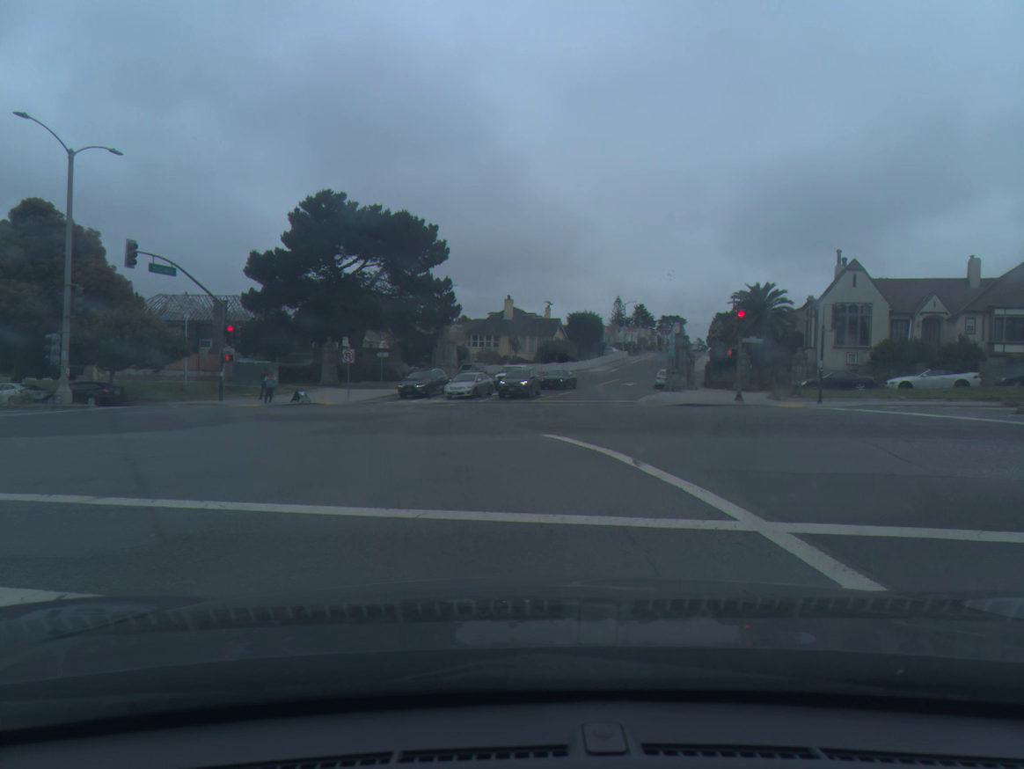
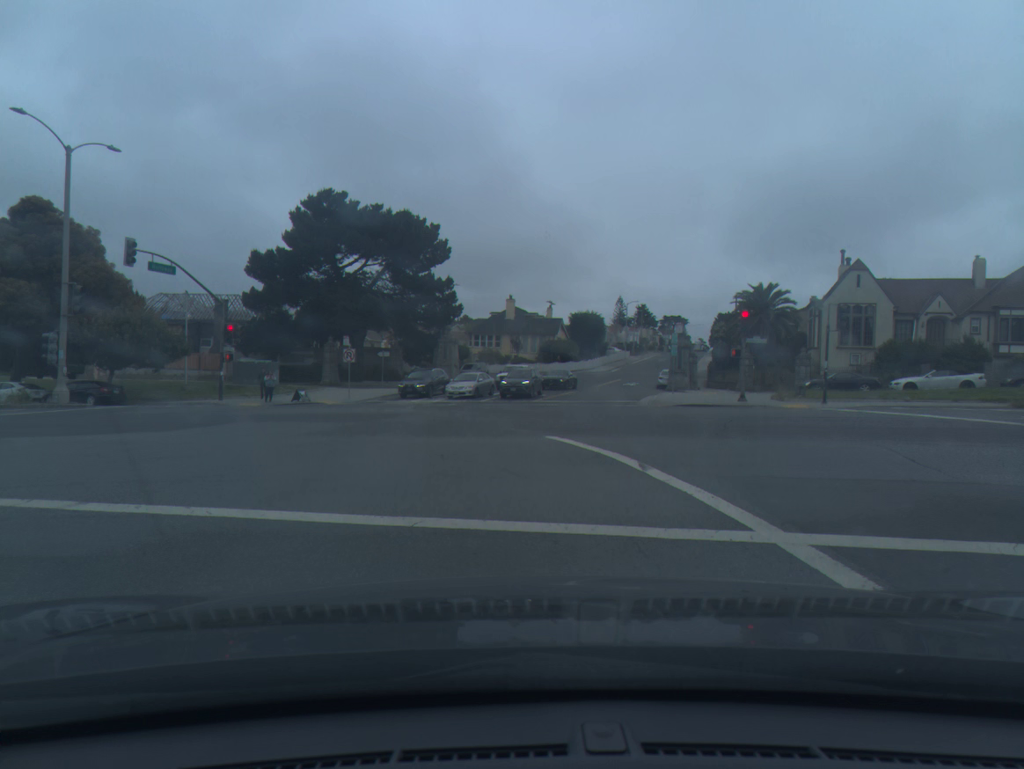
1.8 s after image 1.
(0.0, +0.3) m; 0°
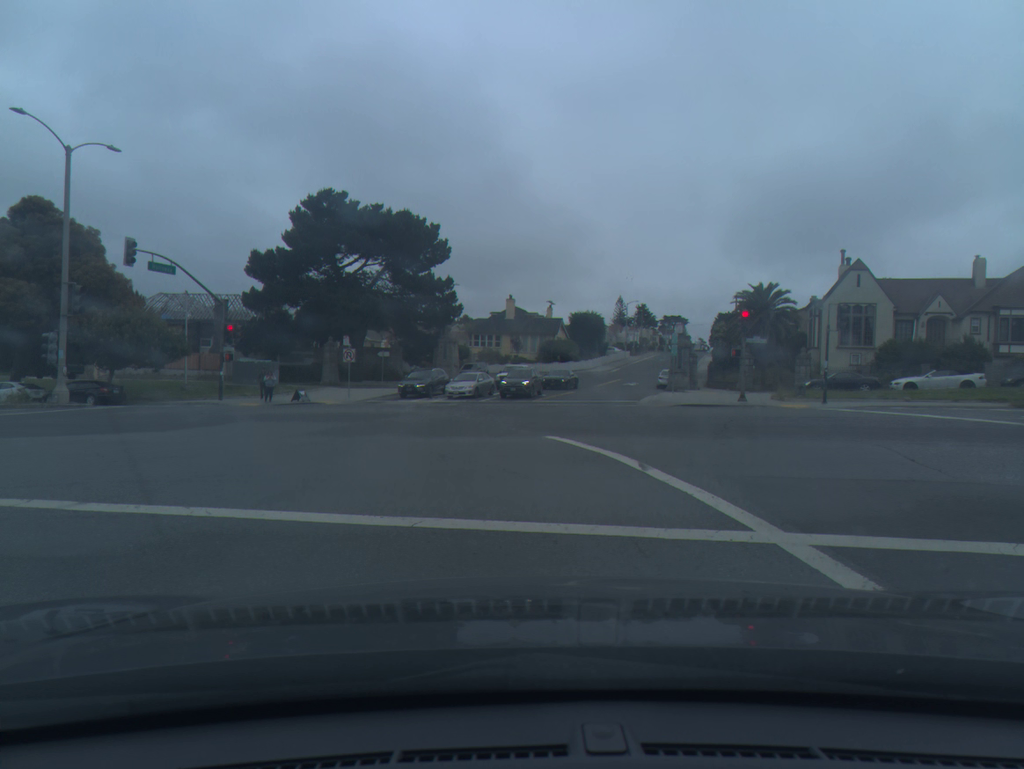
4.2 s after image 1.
(0.0, 0.0) m; 0°
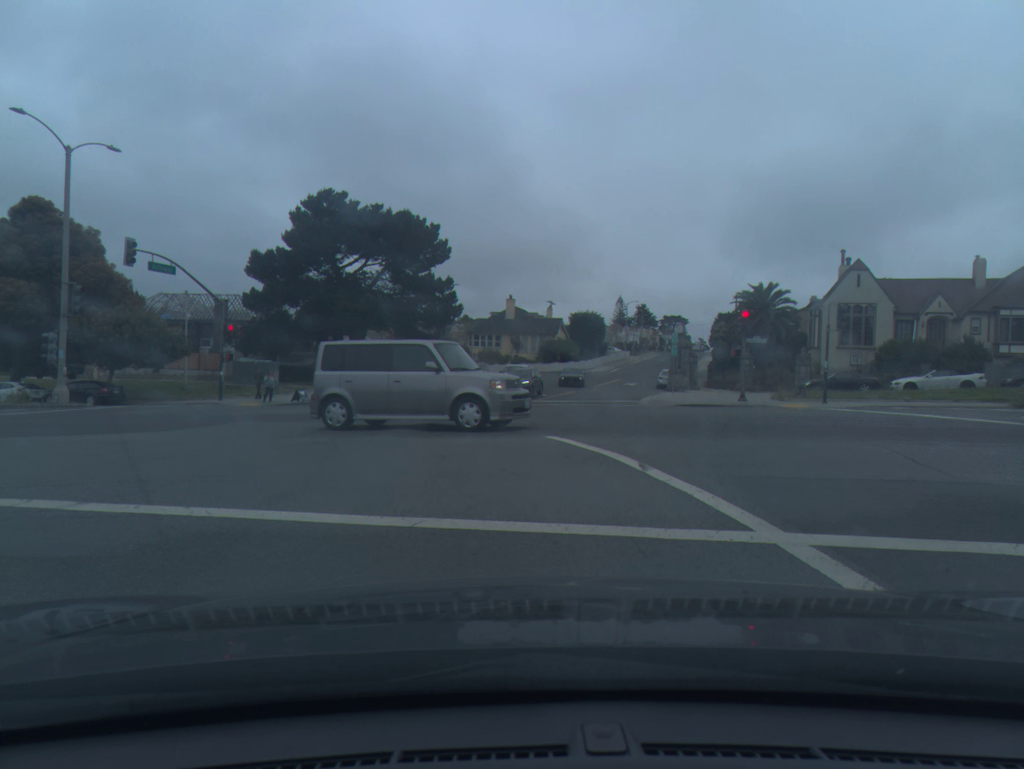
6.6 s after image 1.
(0.0, 0.0) m; 0°
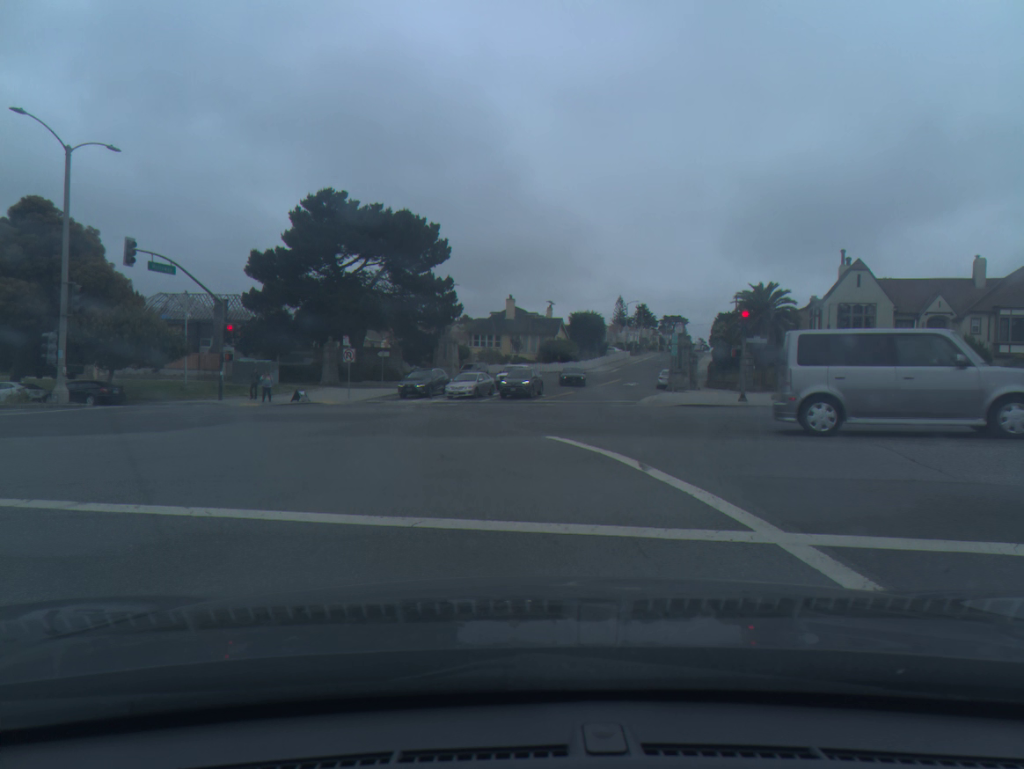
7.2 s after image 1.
(0.0, 0.0) m; 0°
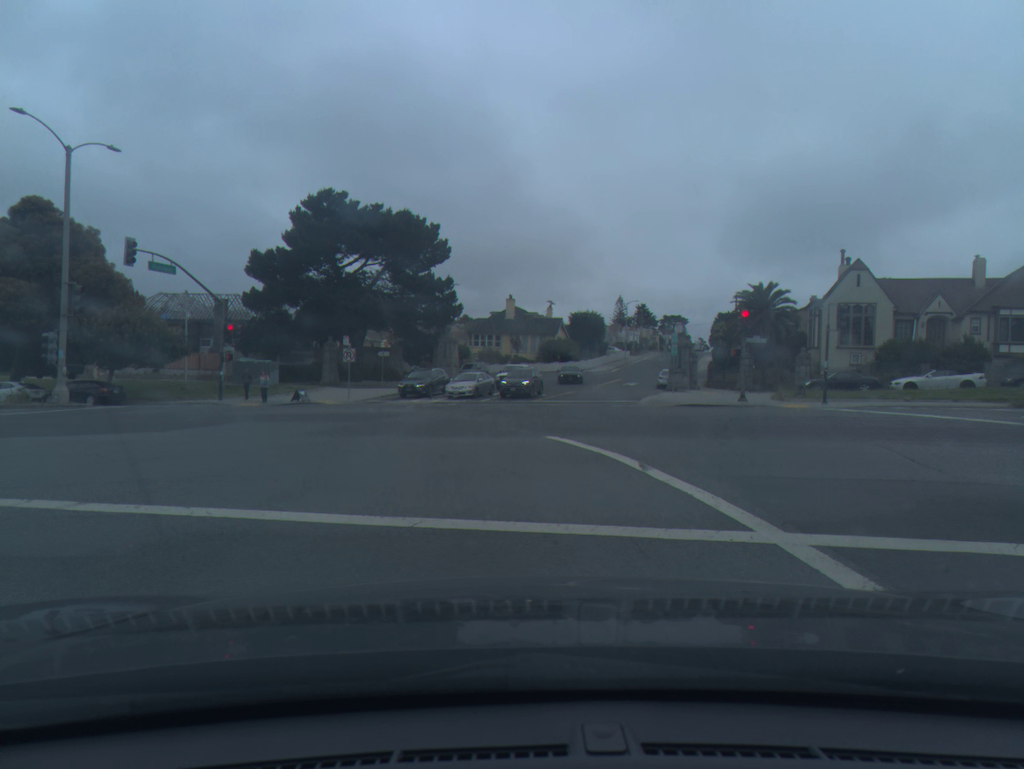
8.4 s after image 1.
(0.0, 0.0) m; 0°
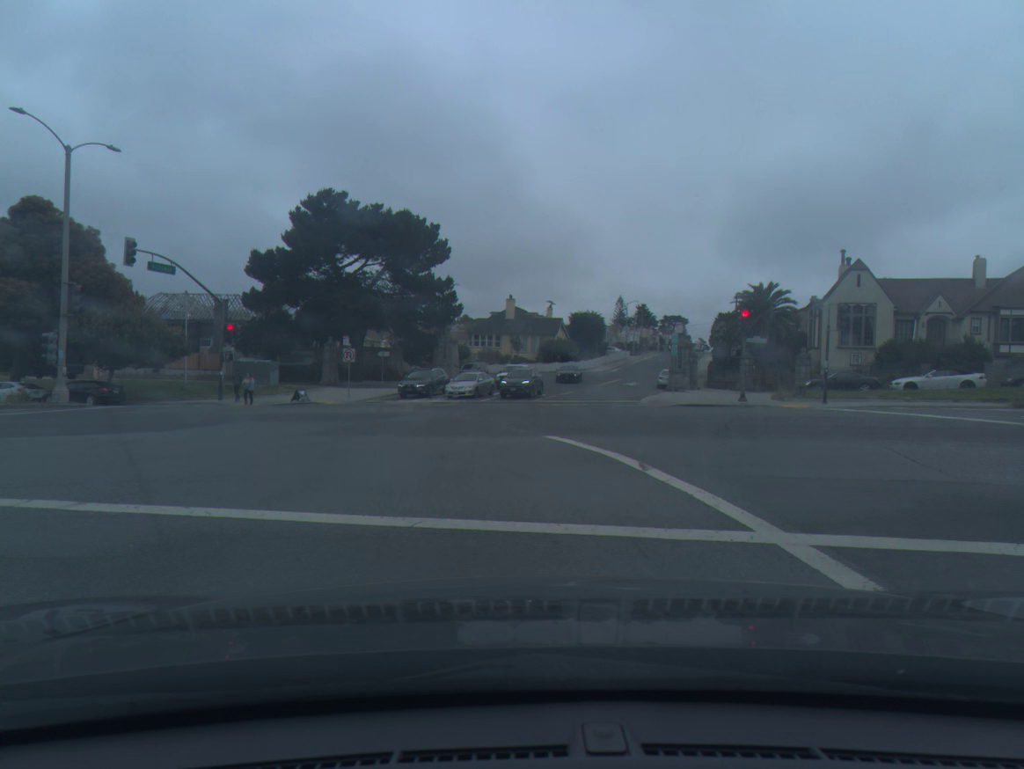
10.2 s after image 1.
(0.0, 0.0) m; 0°
